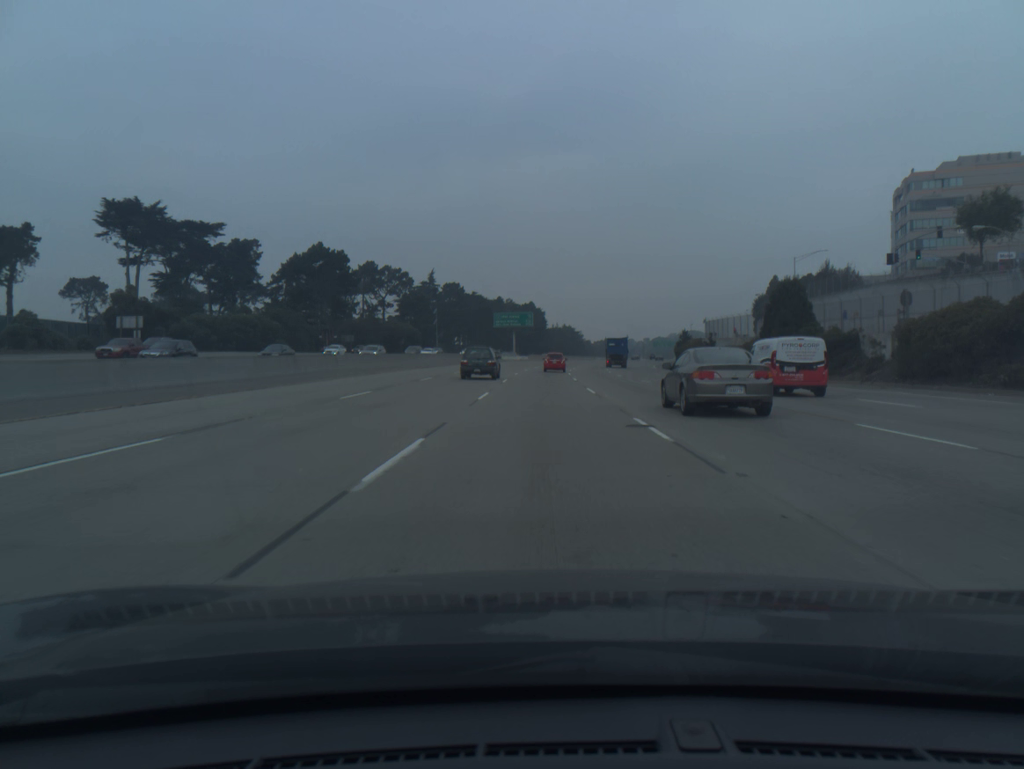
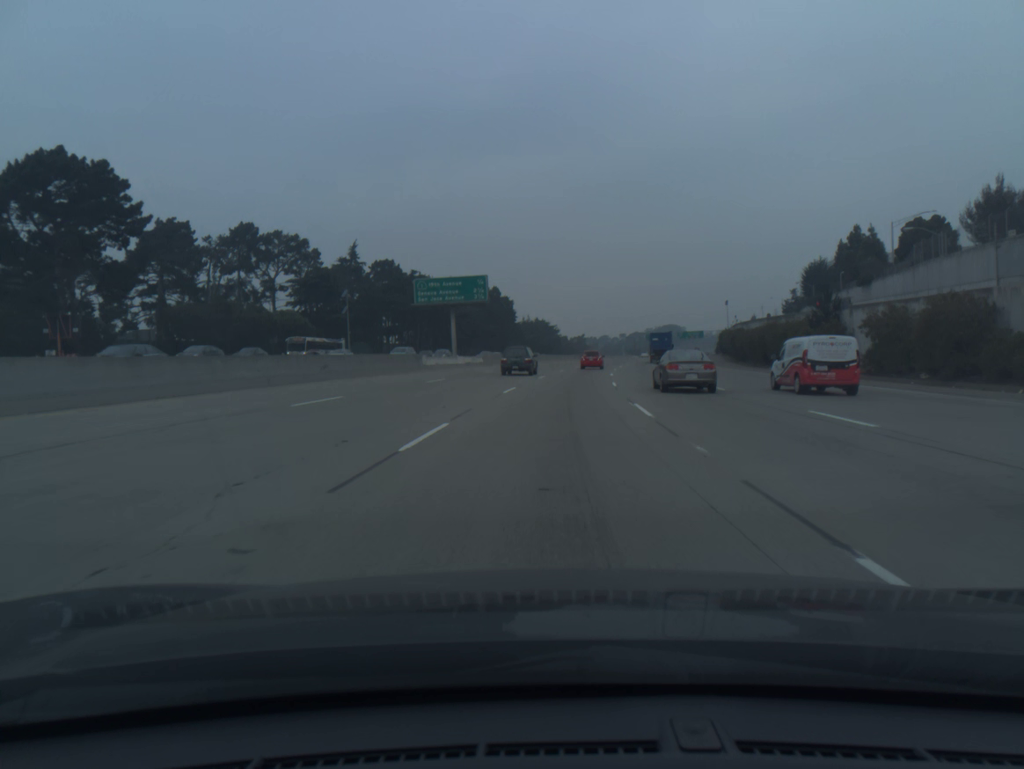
(+0.6, +68.4) m; +2°
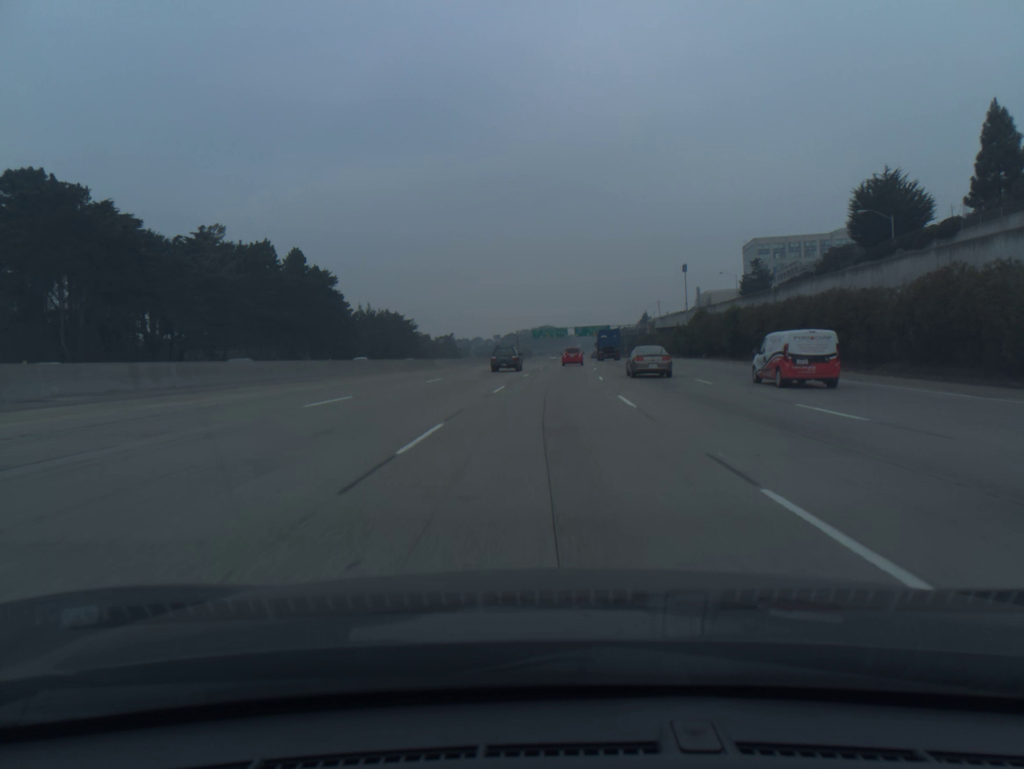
(+7.0, +85.5) m; +9°
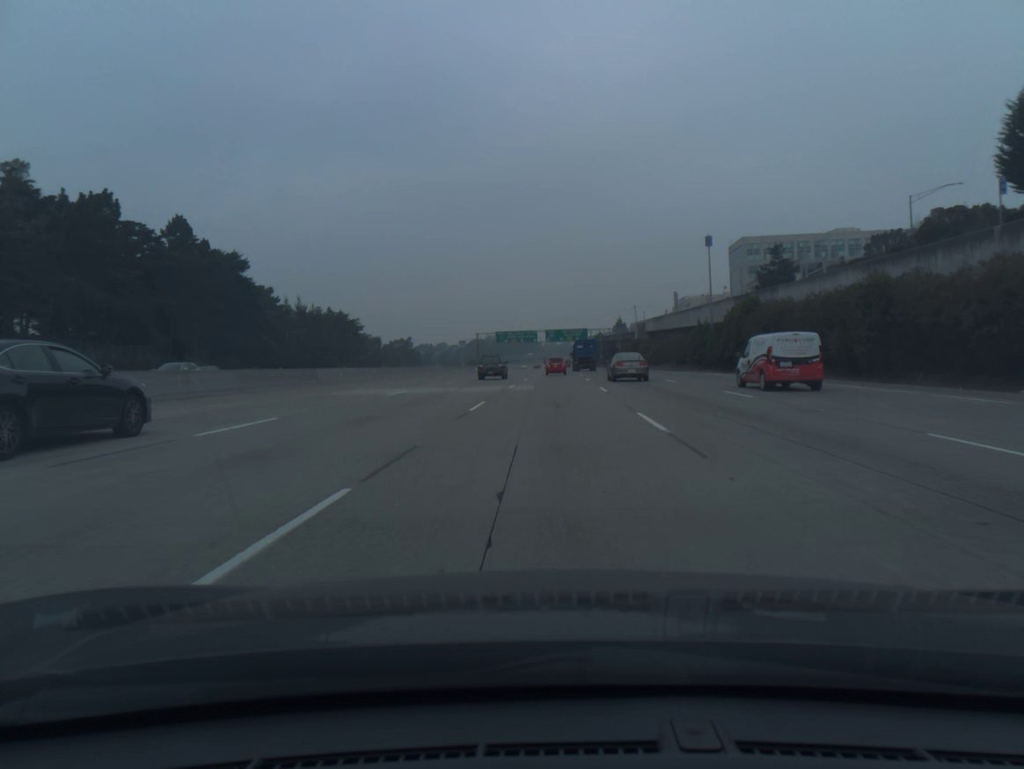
(+0.8, +34.5) m; +2°
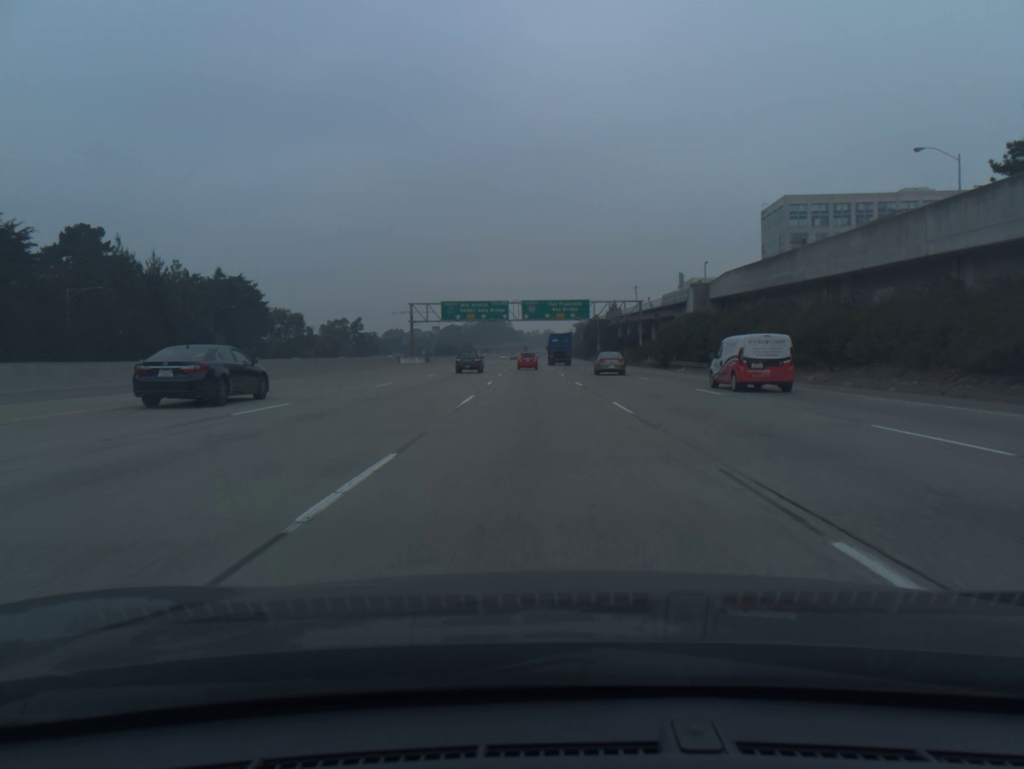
(+1.3, +69.3) m; +1°
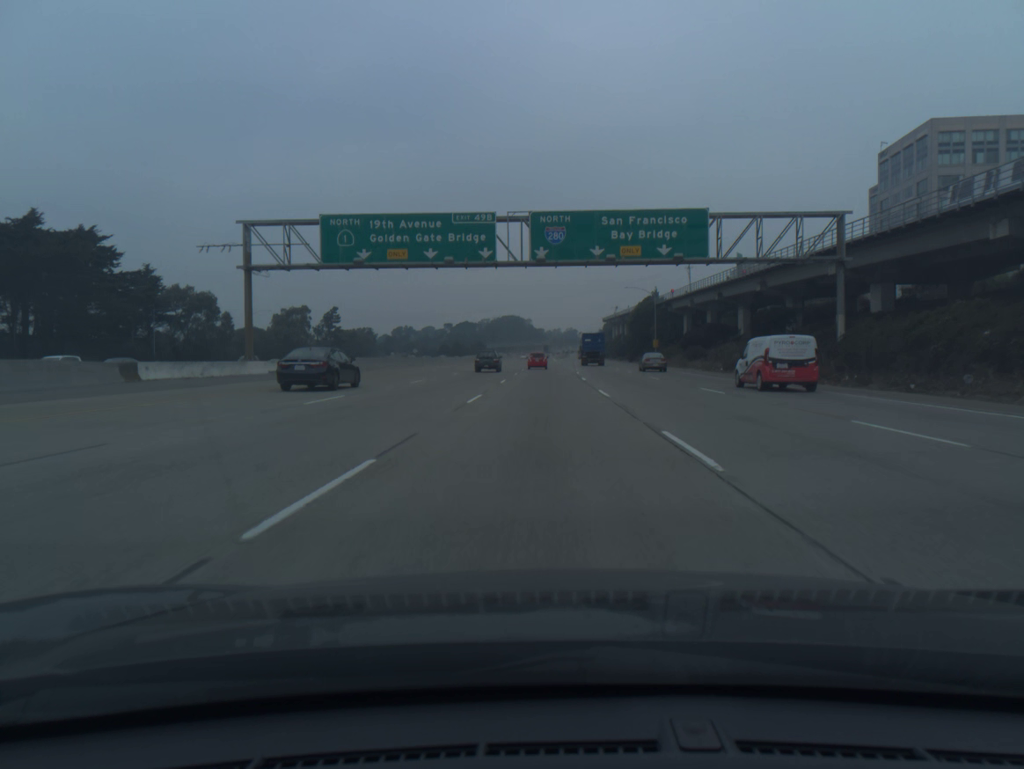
(-1.1, +69.9) m; -2°
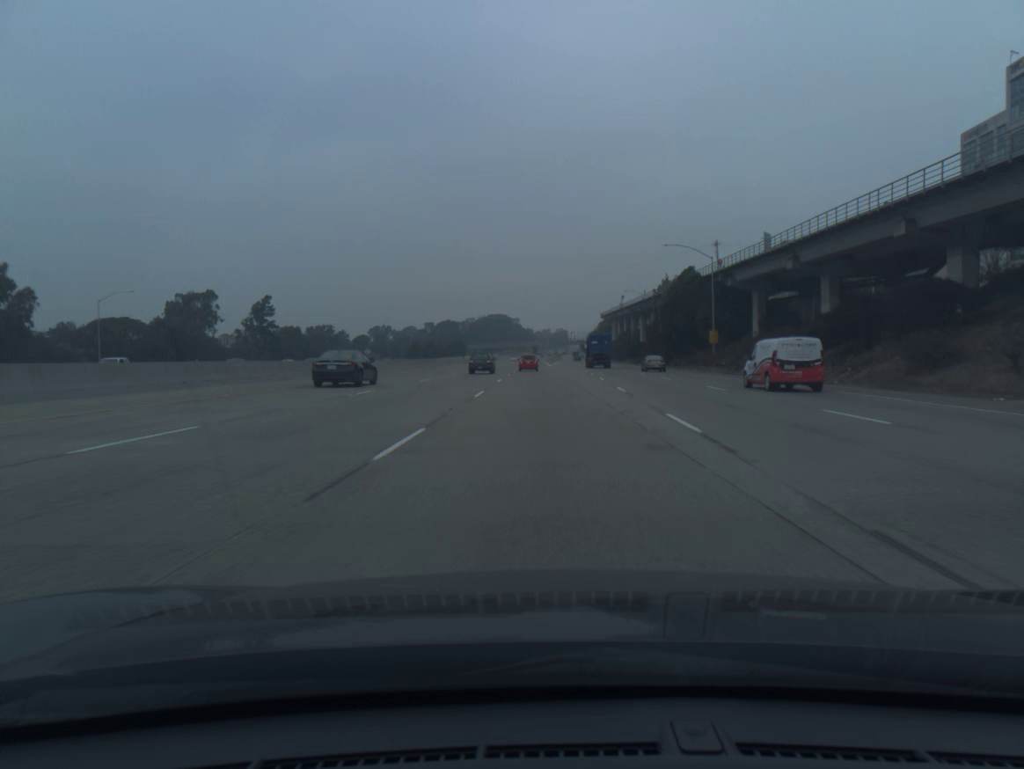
(+0.3, +52.9) m; +1°
